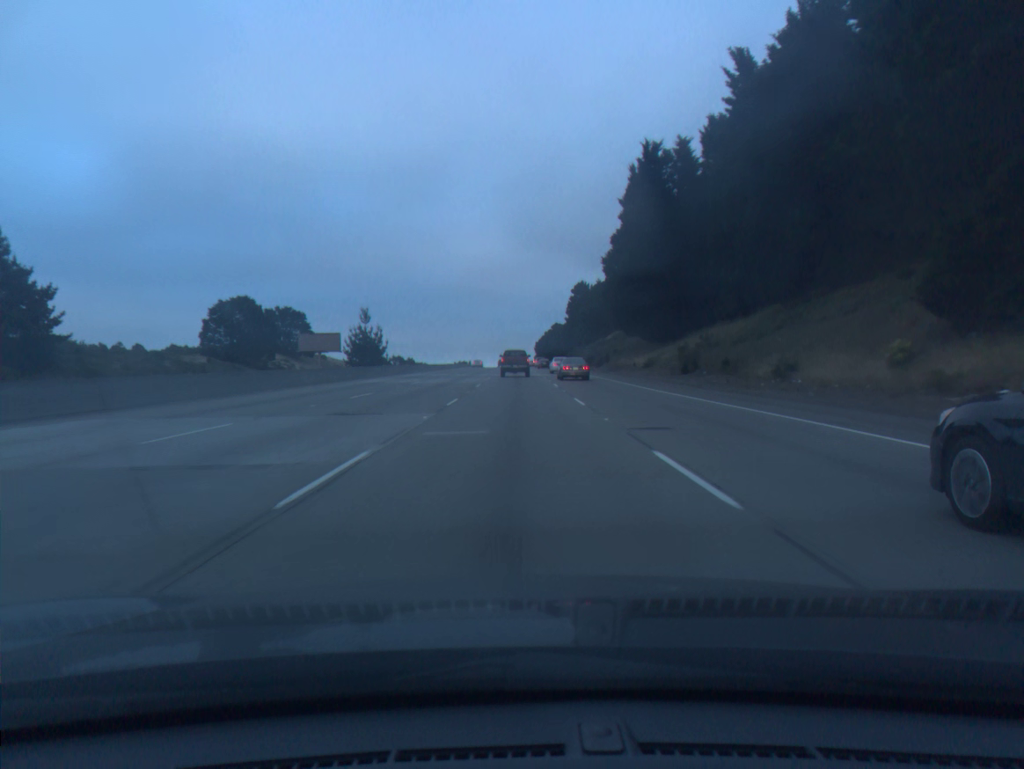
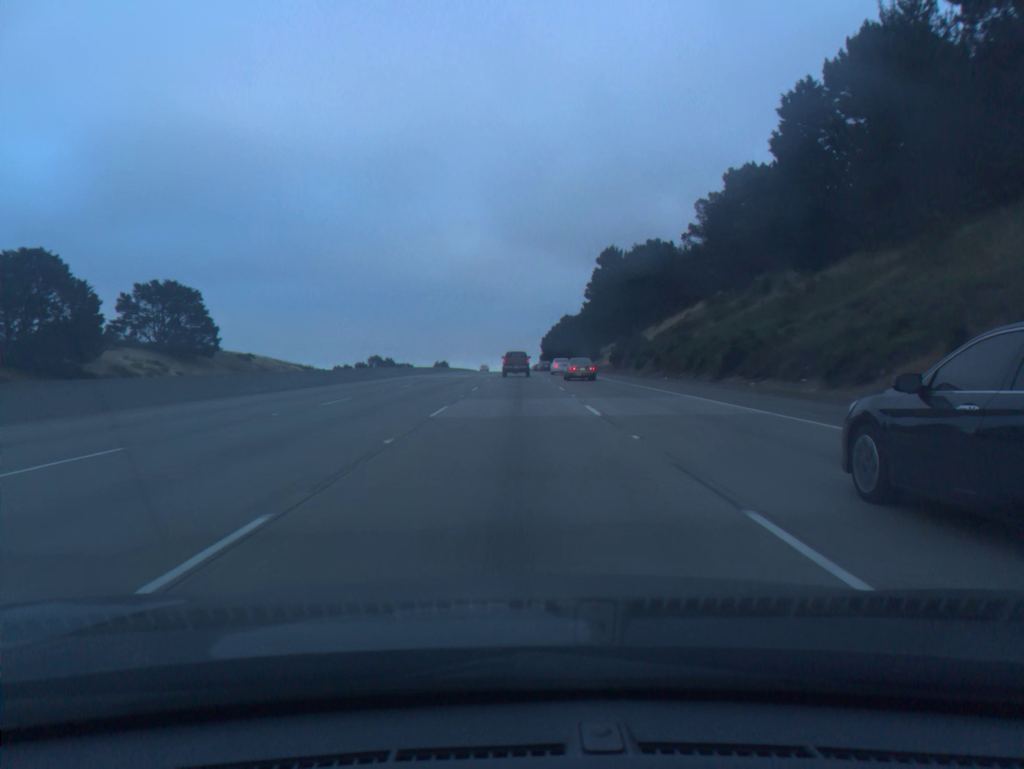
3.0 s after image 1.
(-0.1, +77.2) m; 0°
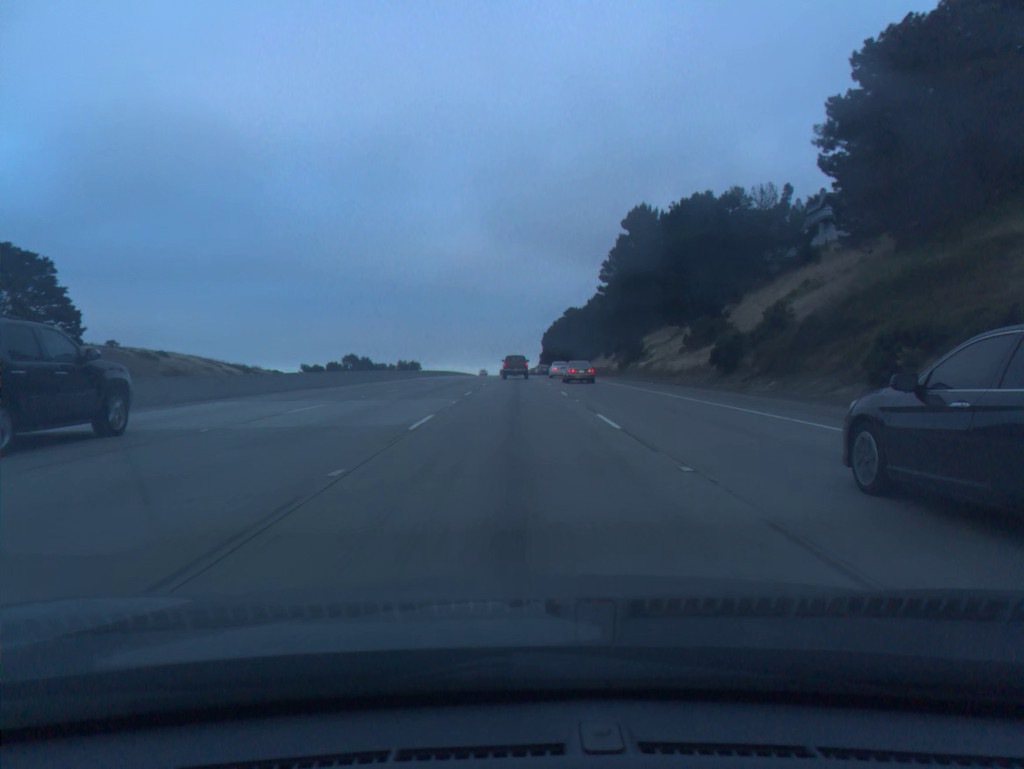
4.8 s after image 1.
(+0.1, +47.0) m; 0°
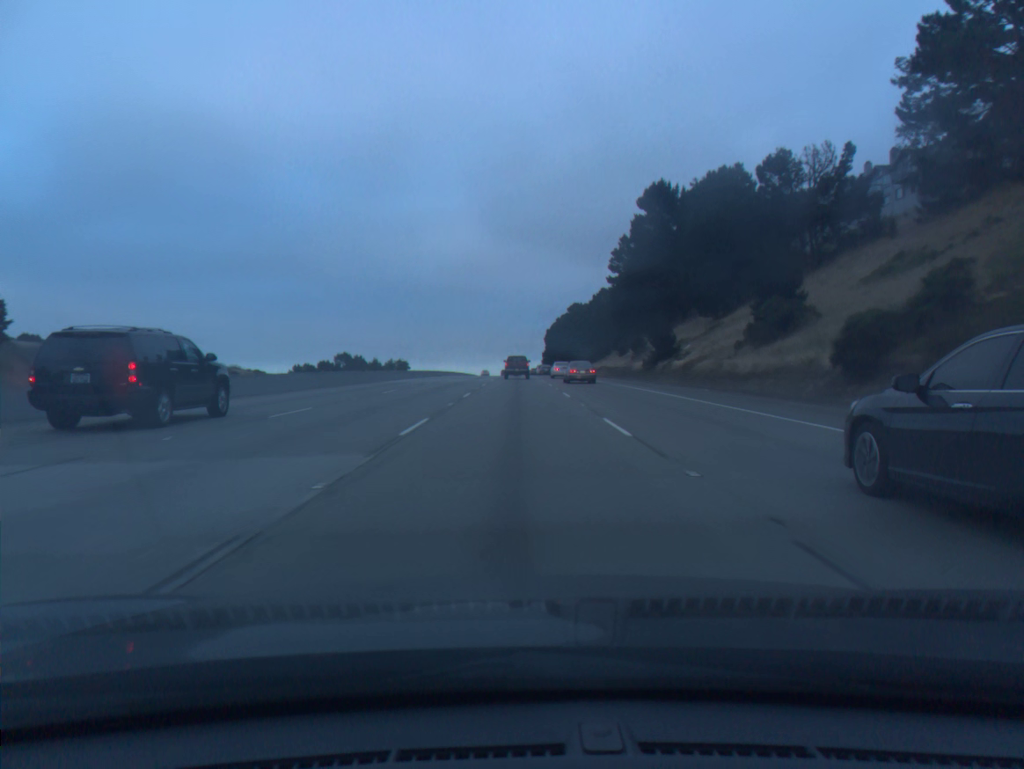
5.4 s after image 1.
(0.0, +15.9) m; 0°
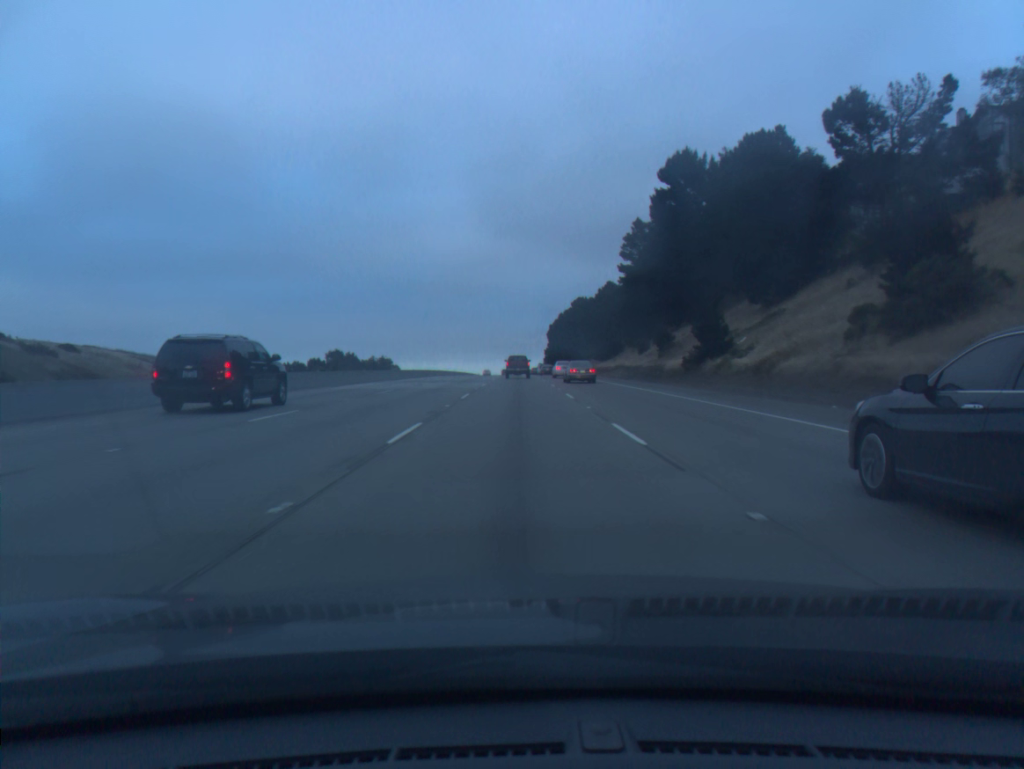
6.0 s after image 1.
(0.0, +16.0) m; 0°
